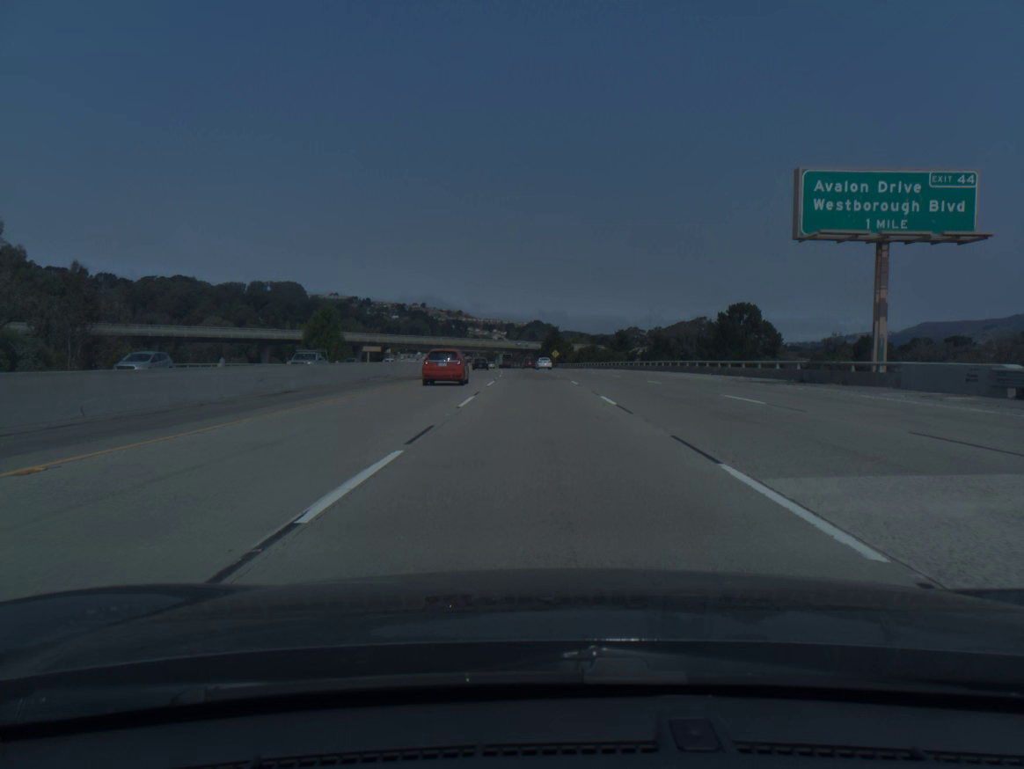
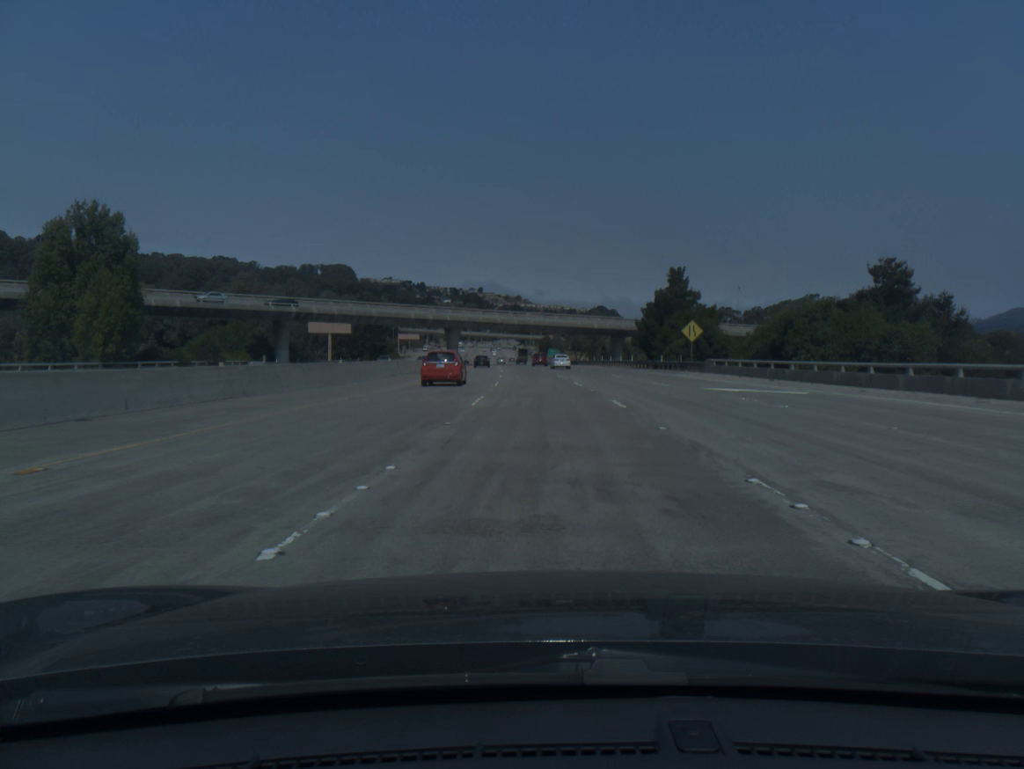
(-3.8, +103.0) m; -4°
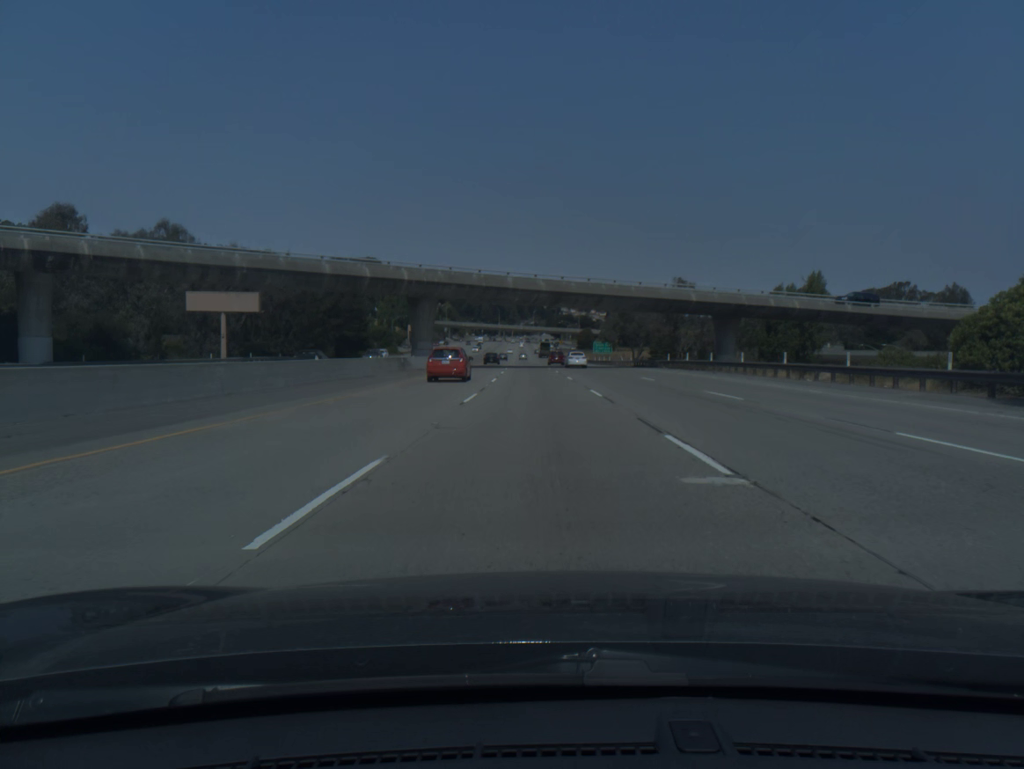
(-1.3, +61.9) m; -3°
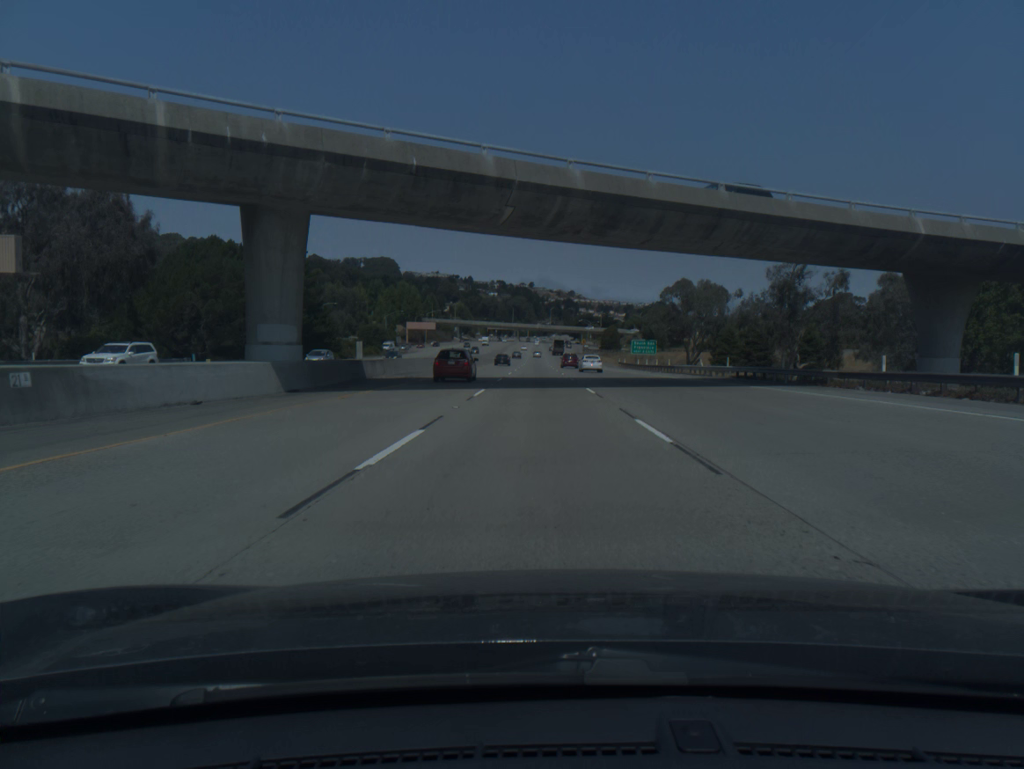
(-0.4, +41.2) m; -1°
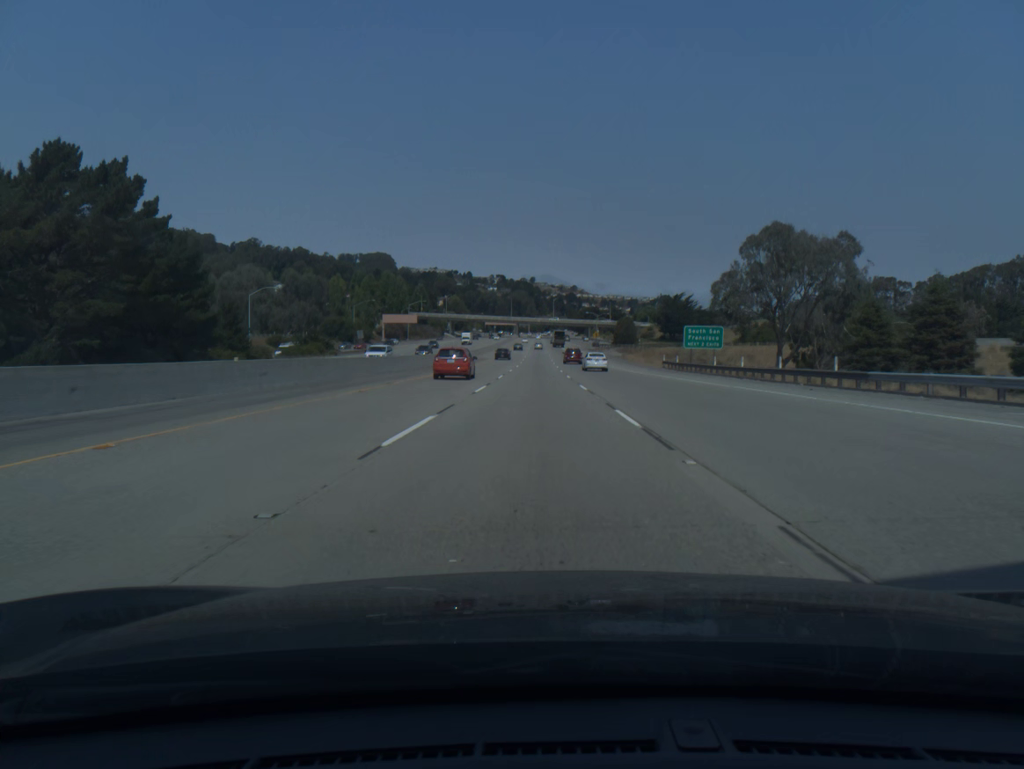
(0.0, +41.3) m; 0°
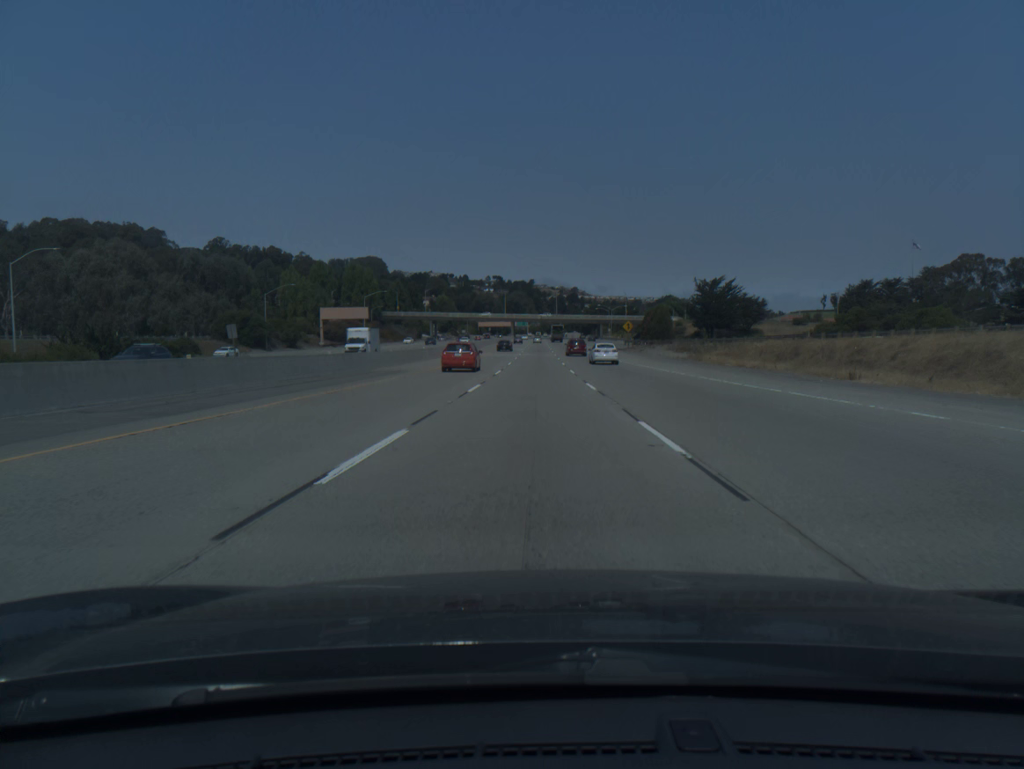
(-0.1, +61.9) m; 0°
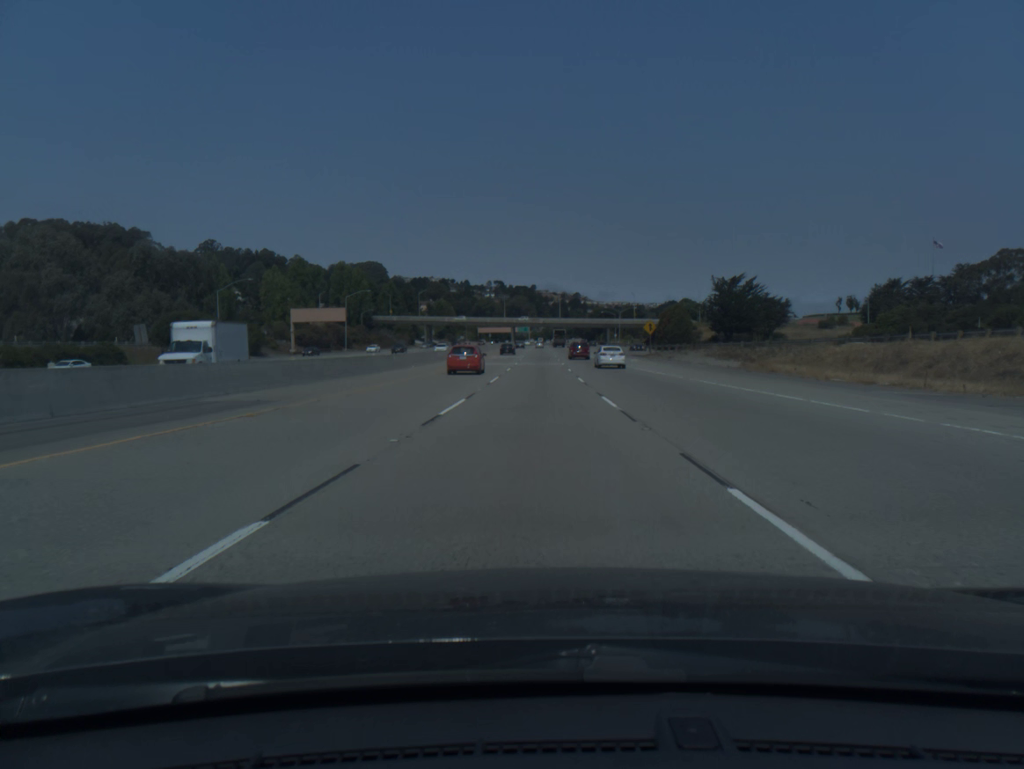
(-0.1, +20.6) m; 0°
